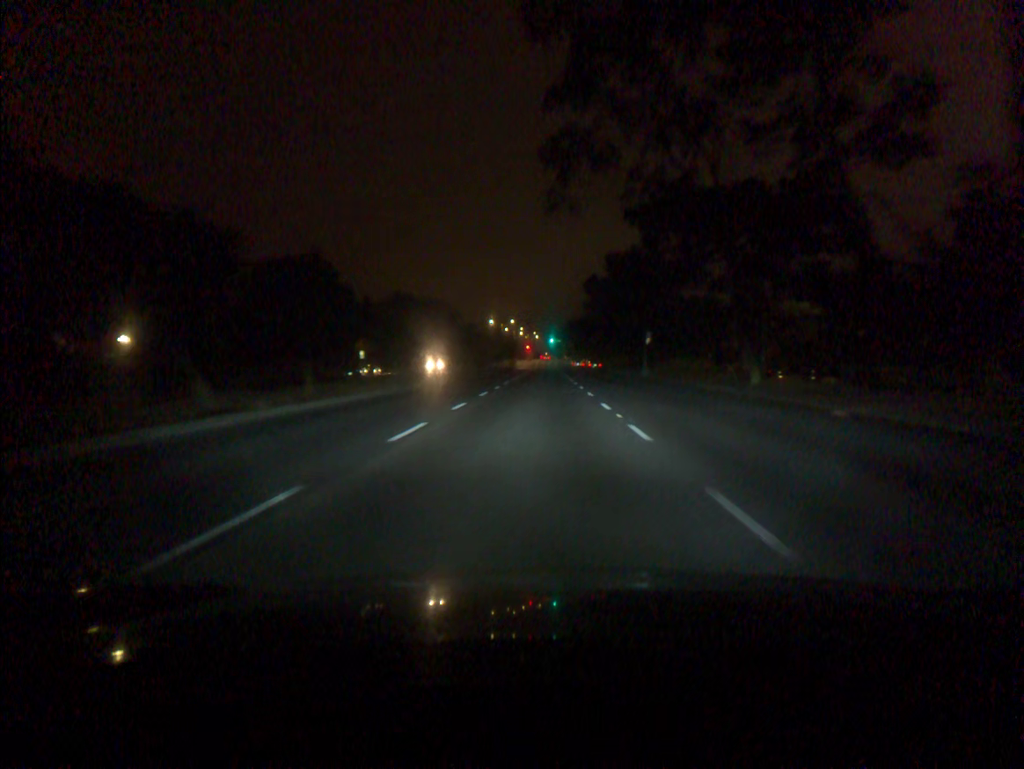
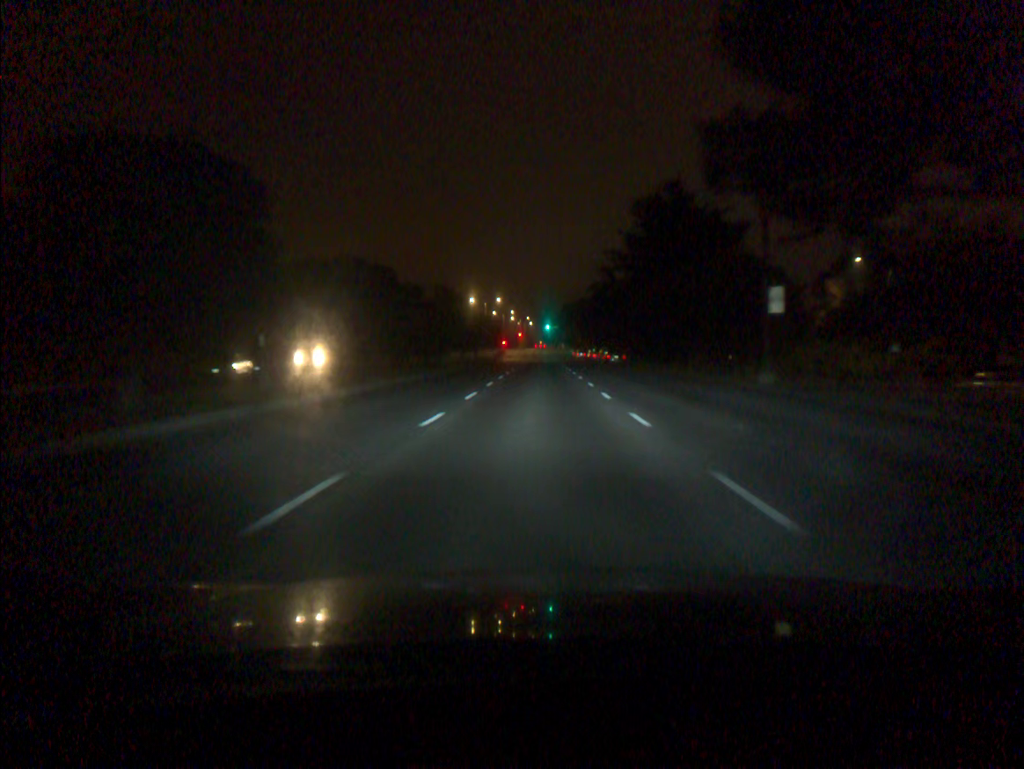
(+0.1, +34.9) m; 0°
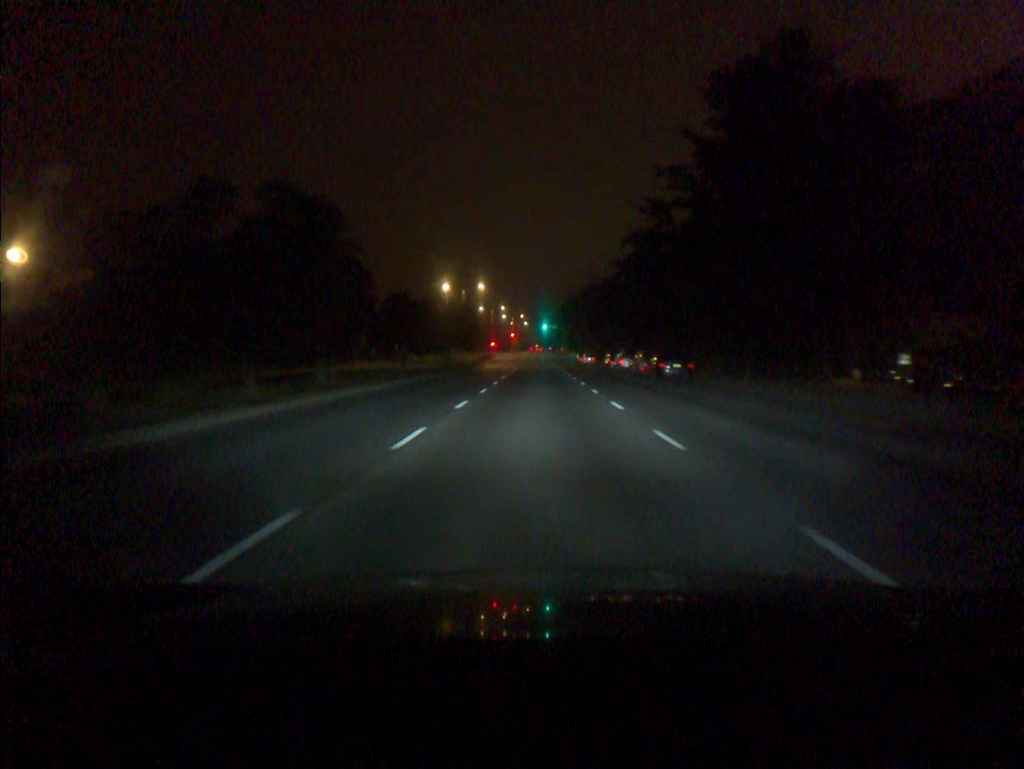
(+0.1, +31.6) m; 0°
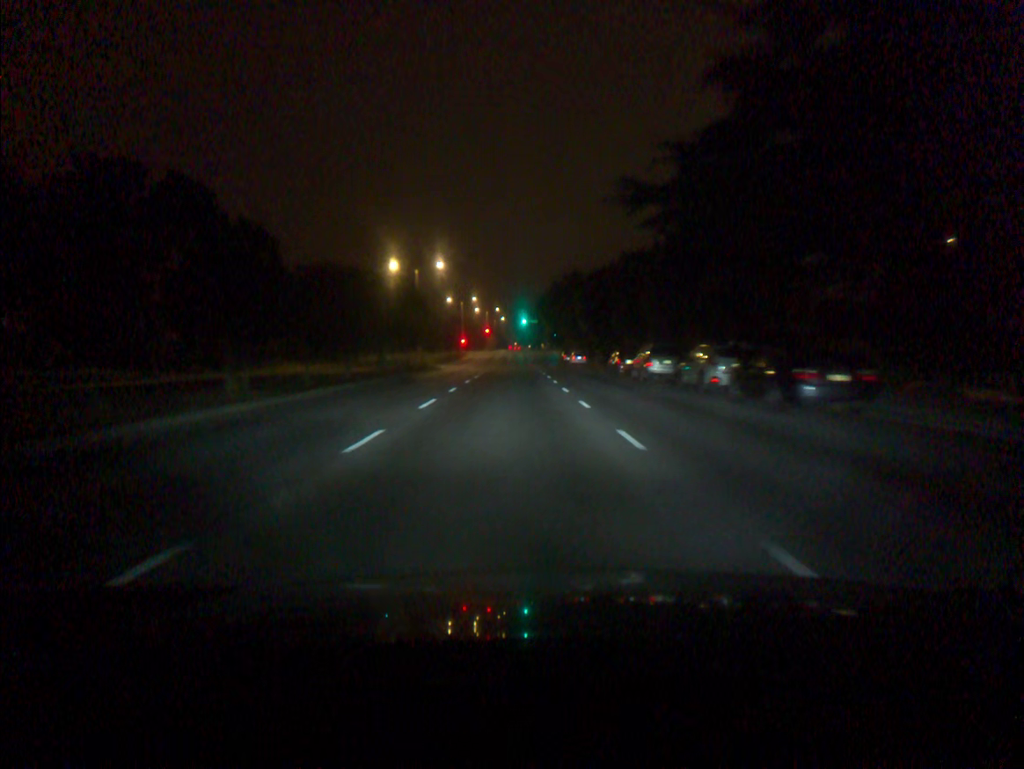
(+0.3, +22.0) m; +2°
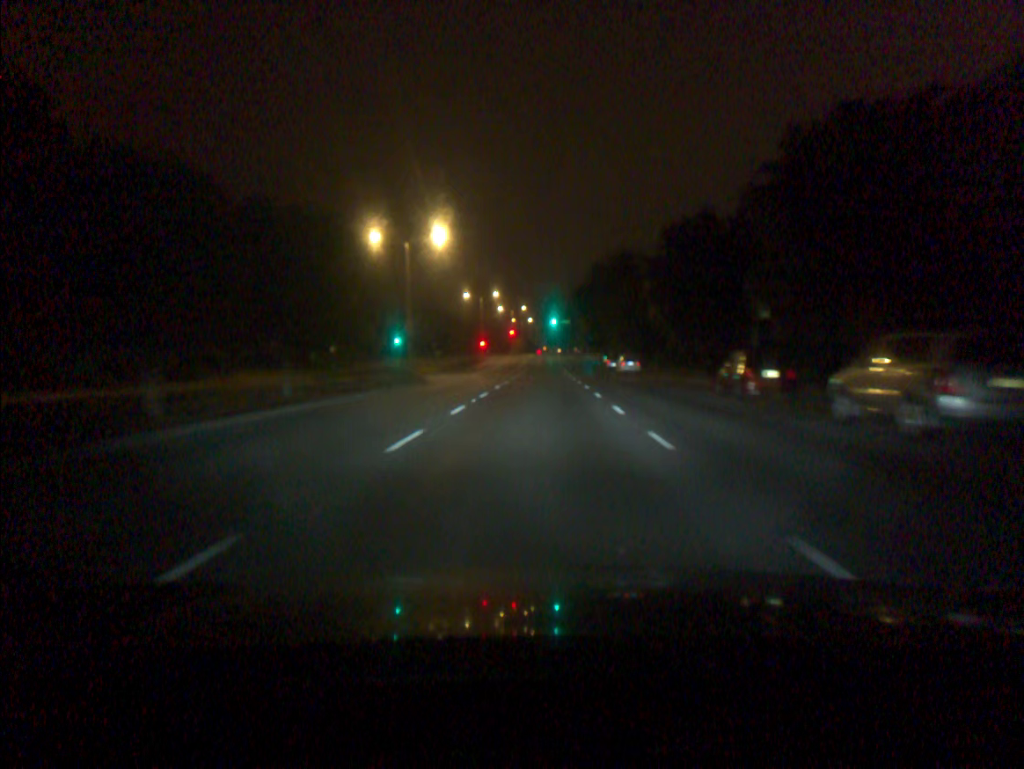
(-0.6, +21.5) m; -2°
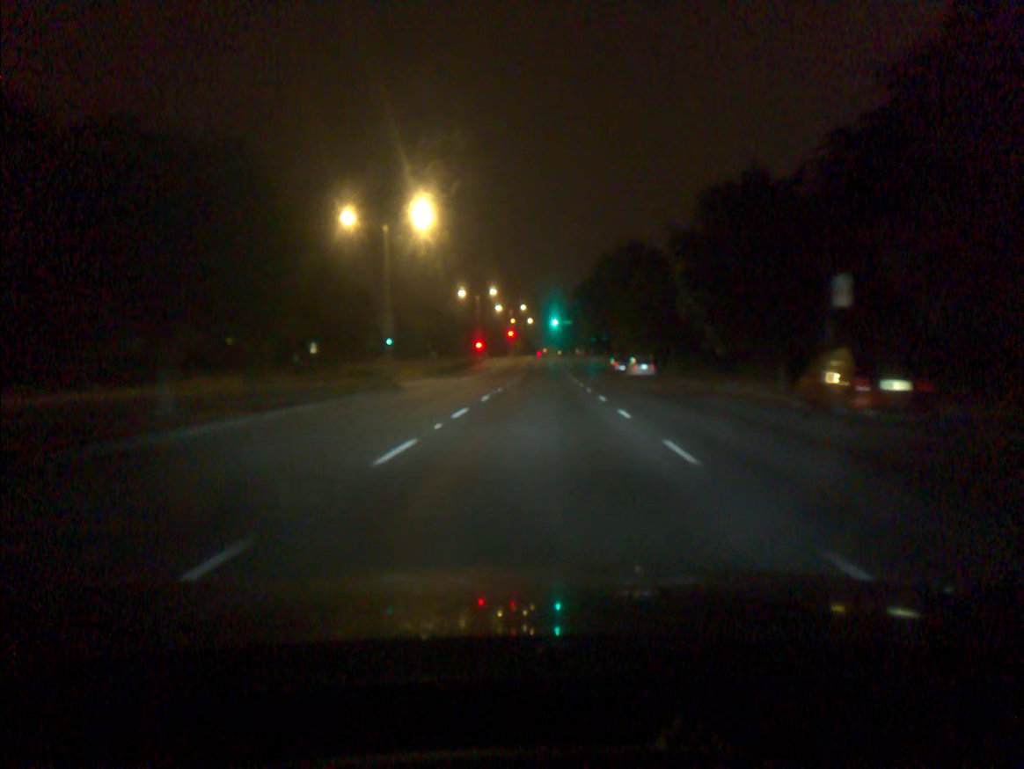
(0.0, +7.7) m; 0°
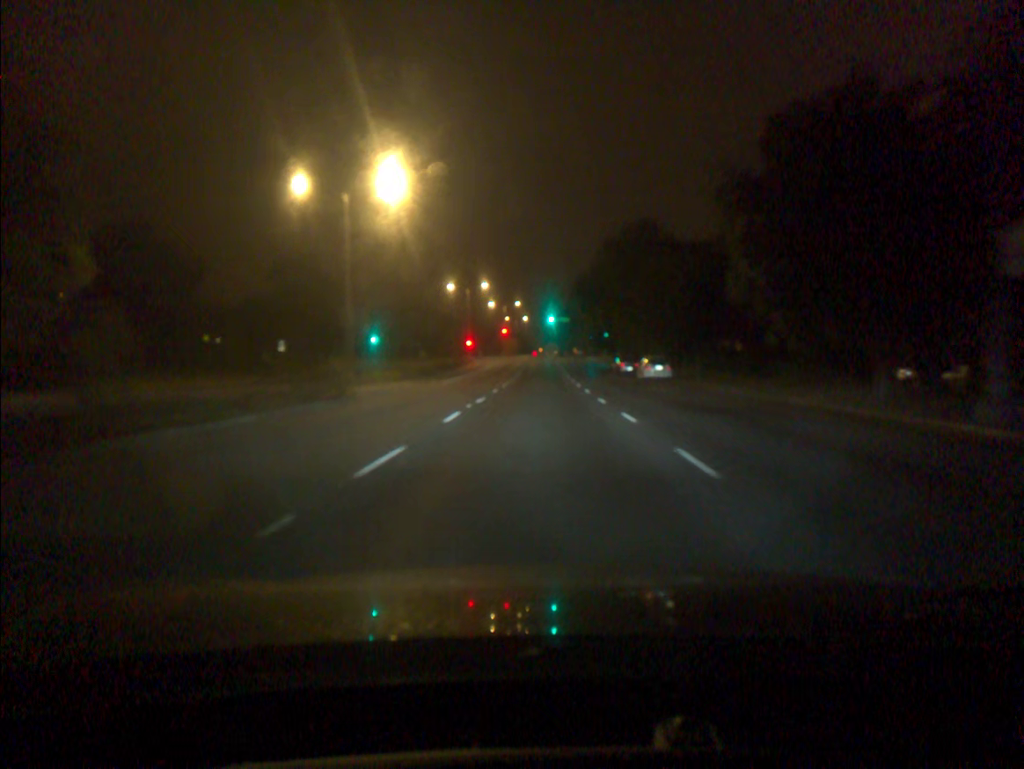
(0.0, +8.3) m; 0°
